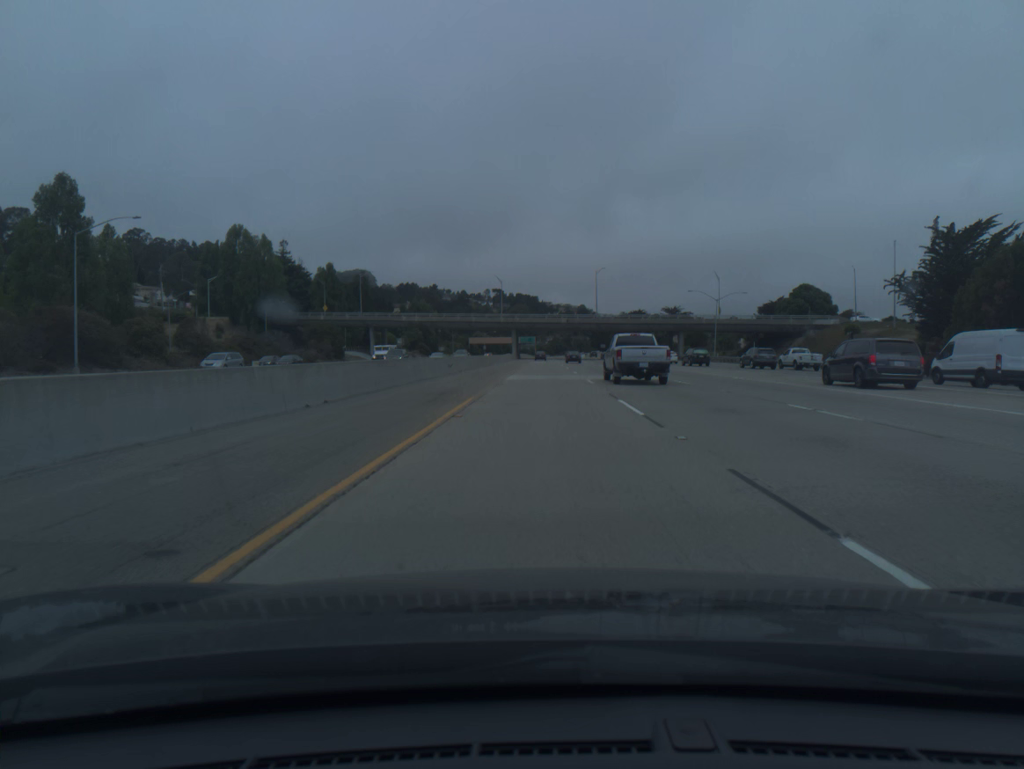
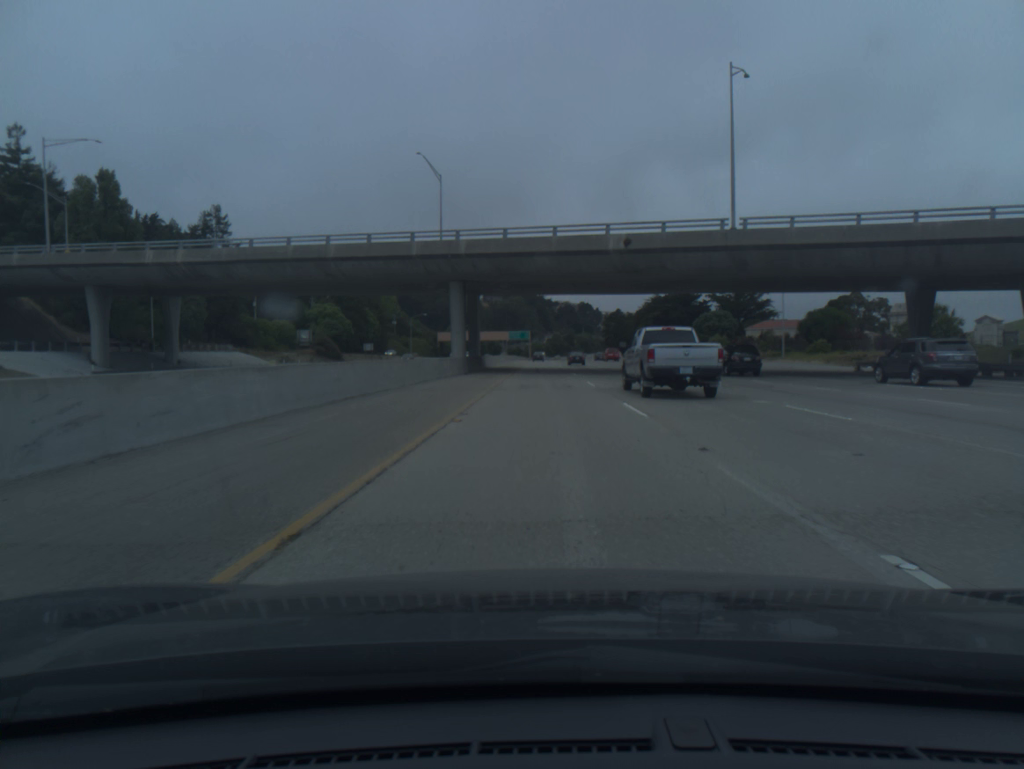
(+0.5, +101.5) m; 0°
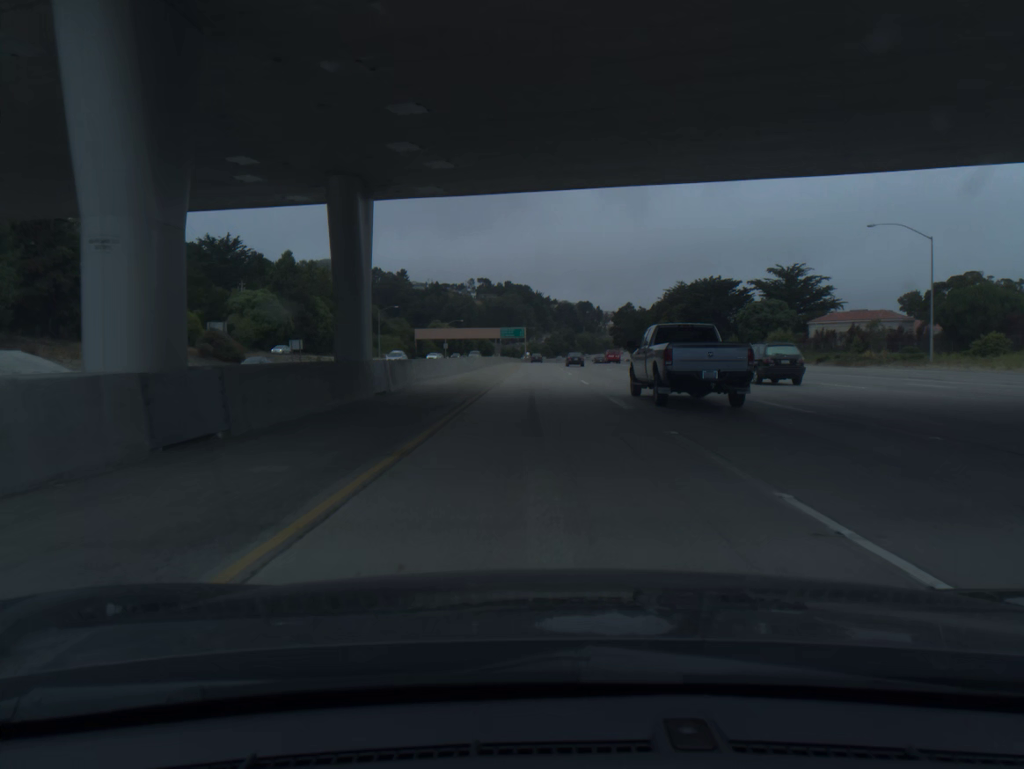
(+0.1, +40.9) m; 0°
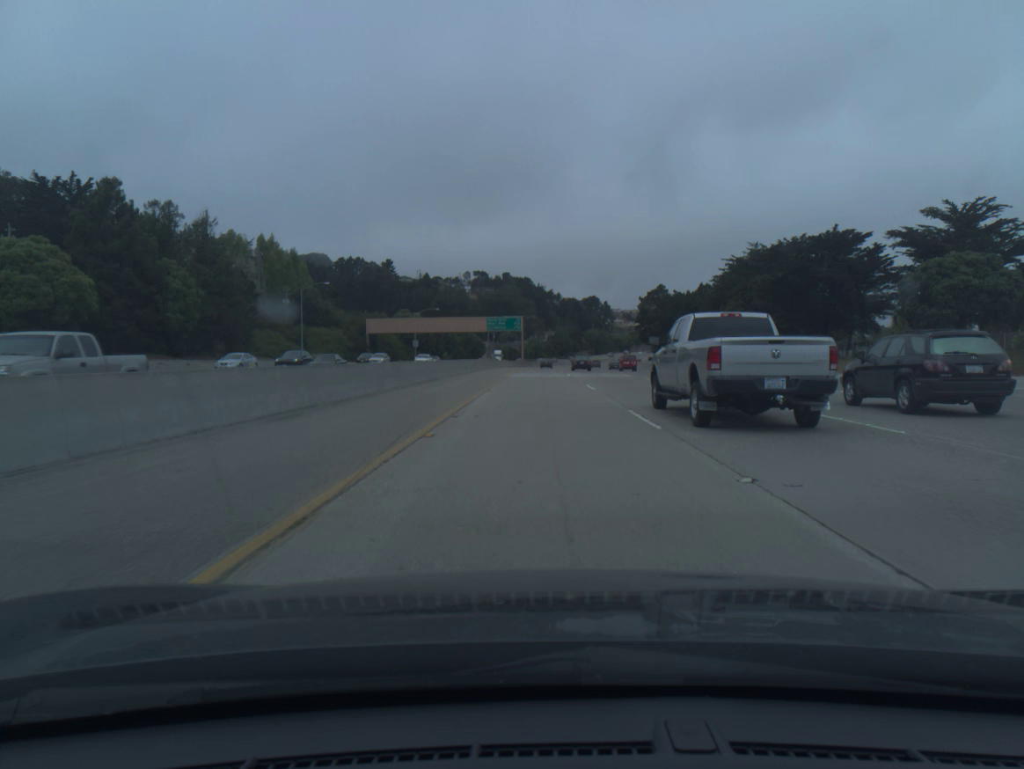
(0.0, +61.7) m; 0°
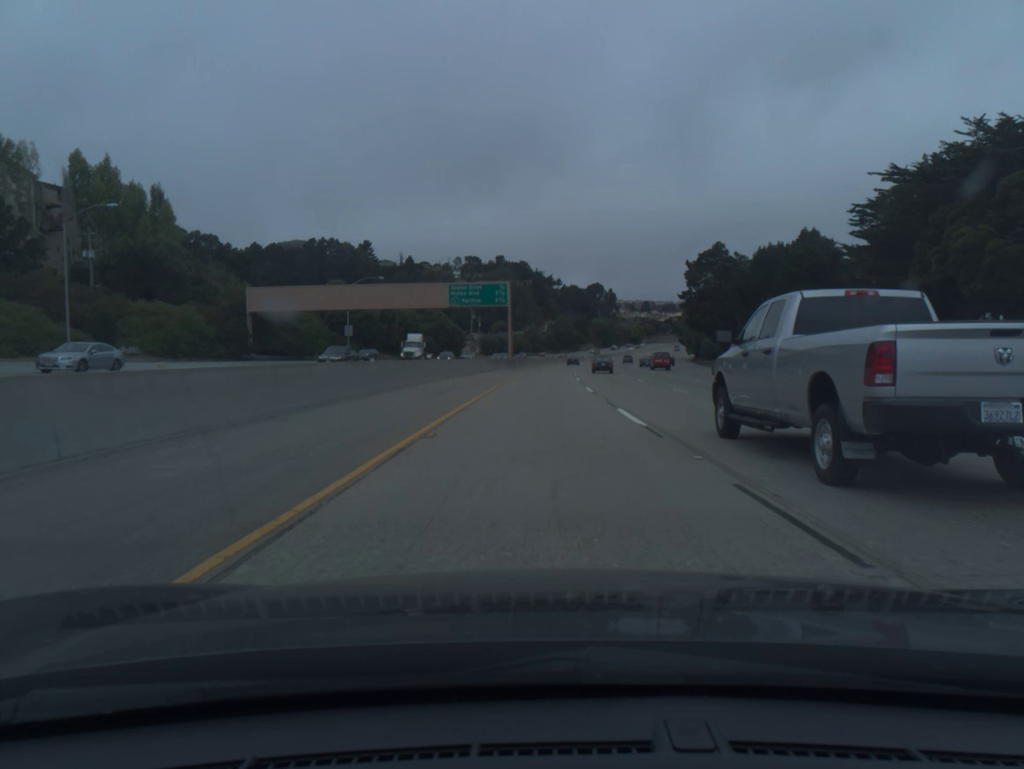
(0.0, +61.8) m; 0°
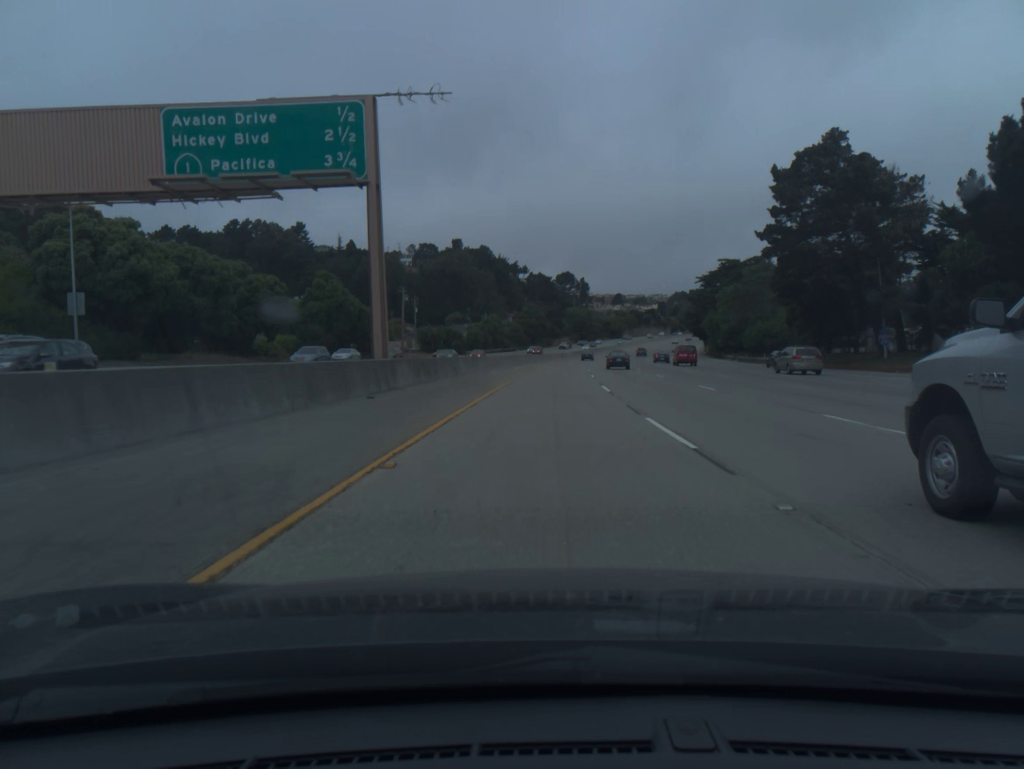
(+1.0, +61.8) m; +2°
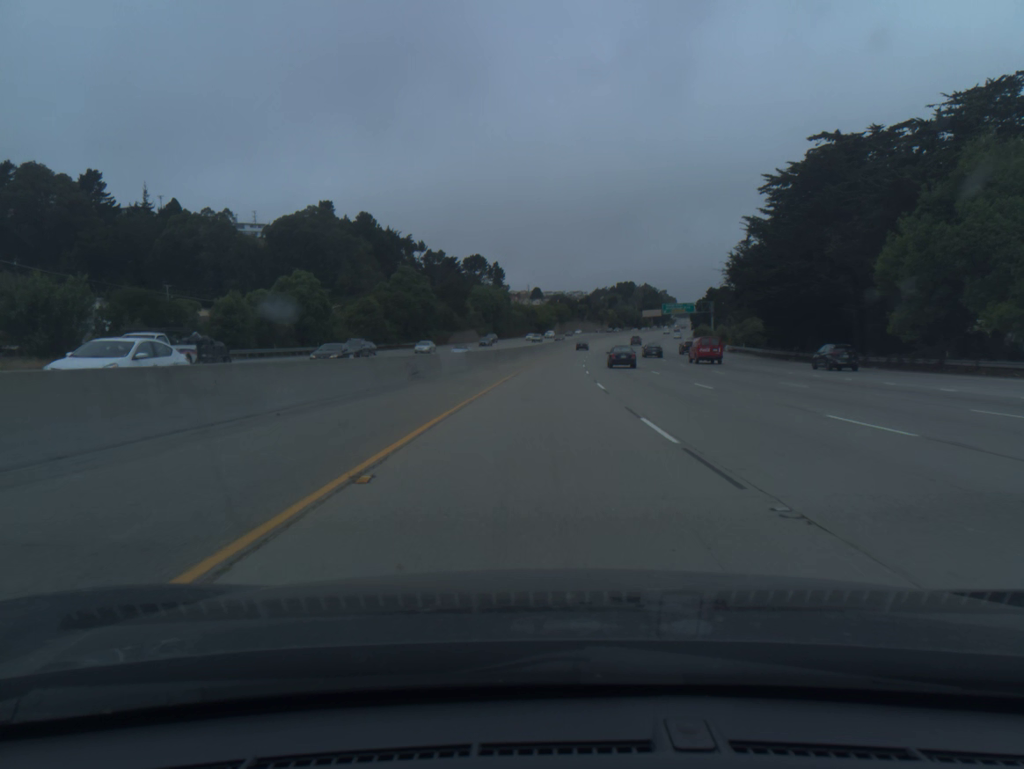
(+5.7, +102.8) m; +6°
